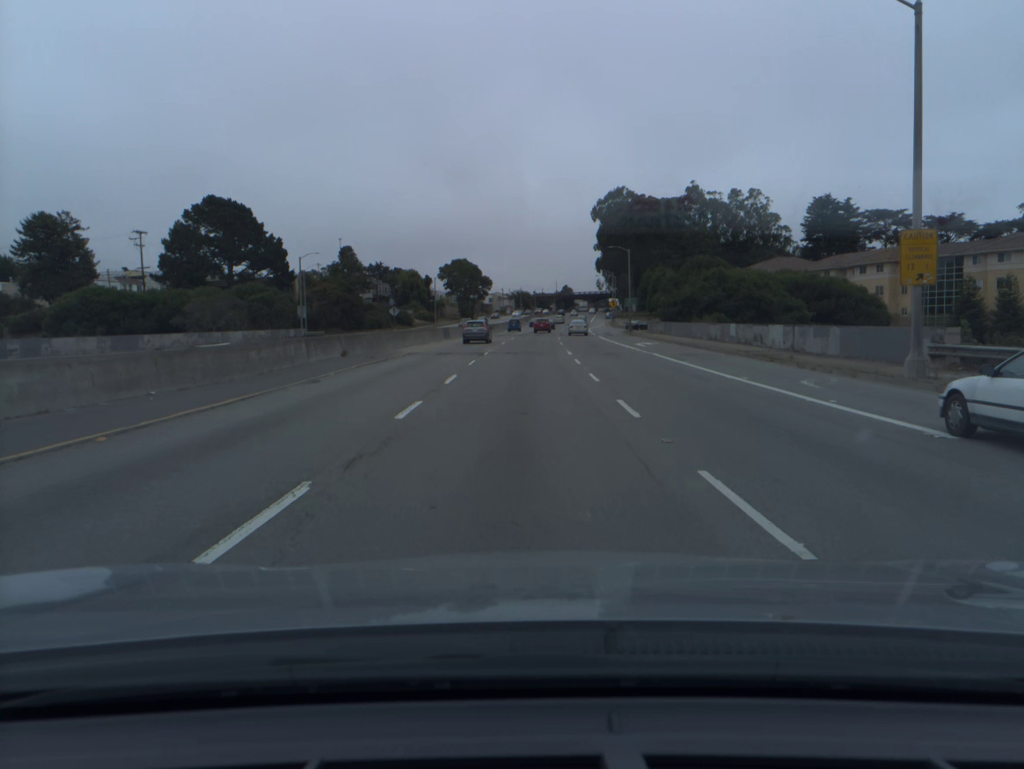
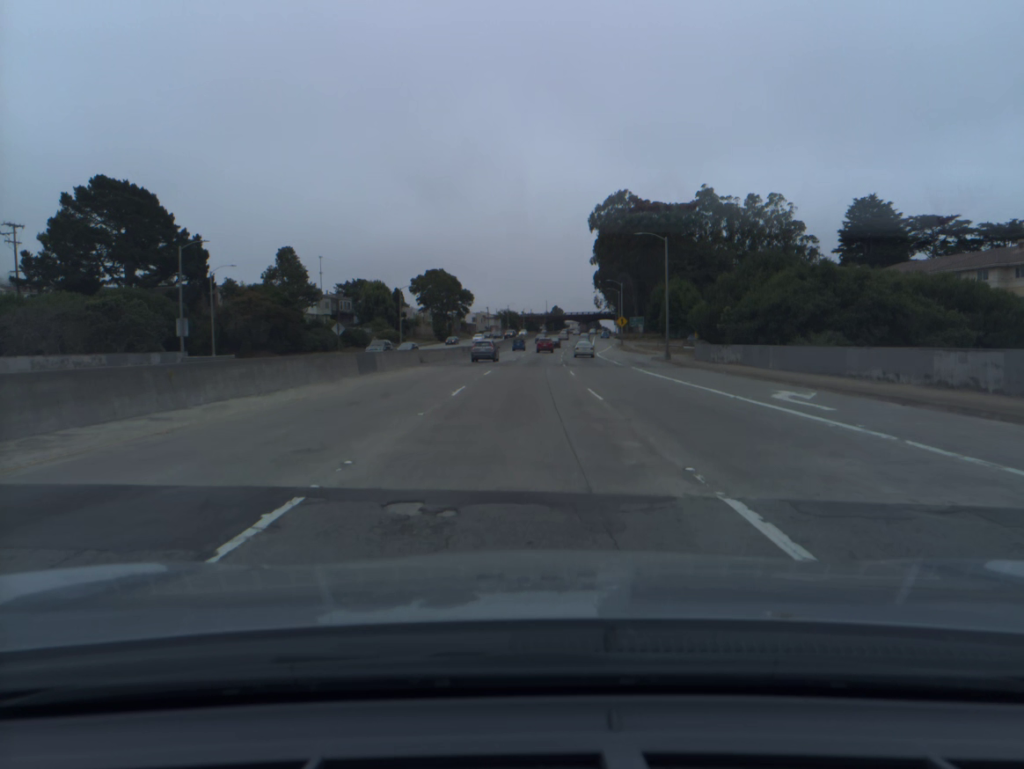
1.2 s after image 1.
(+0.2, +29.4) m; +1°
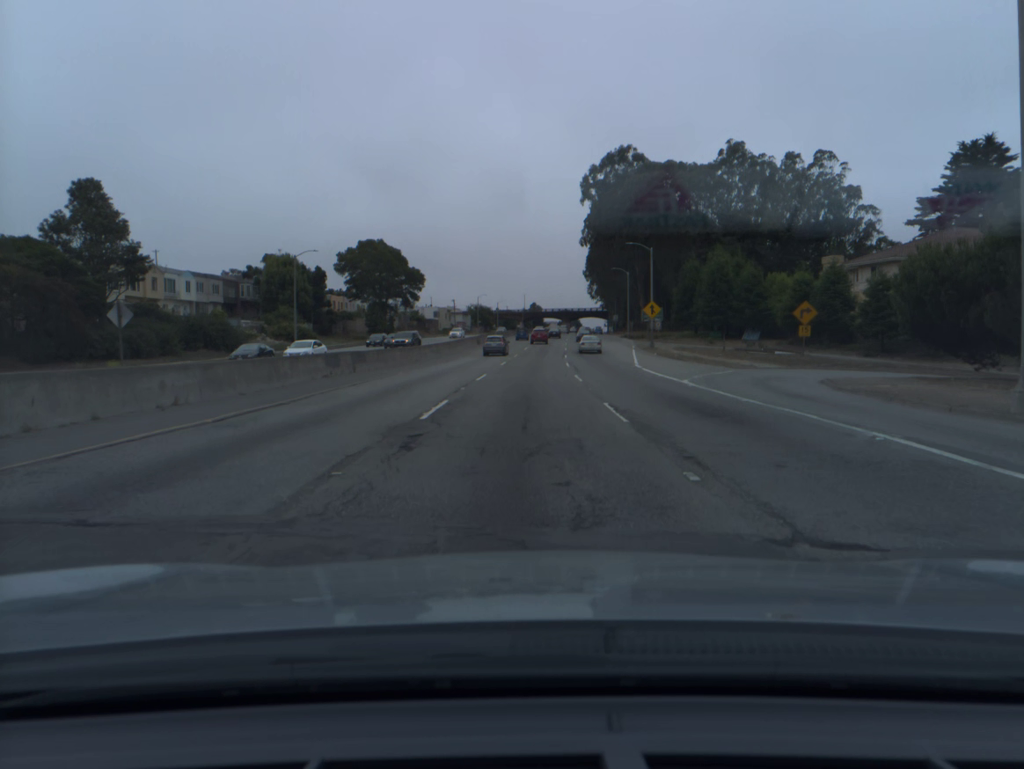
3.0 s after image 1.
(+0.6, +44.7) m; +2°
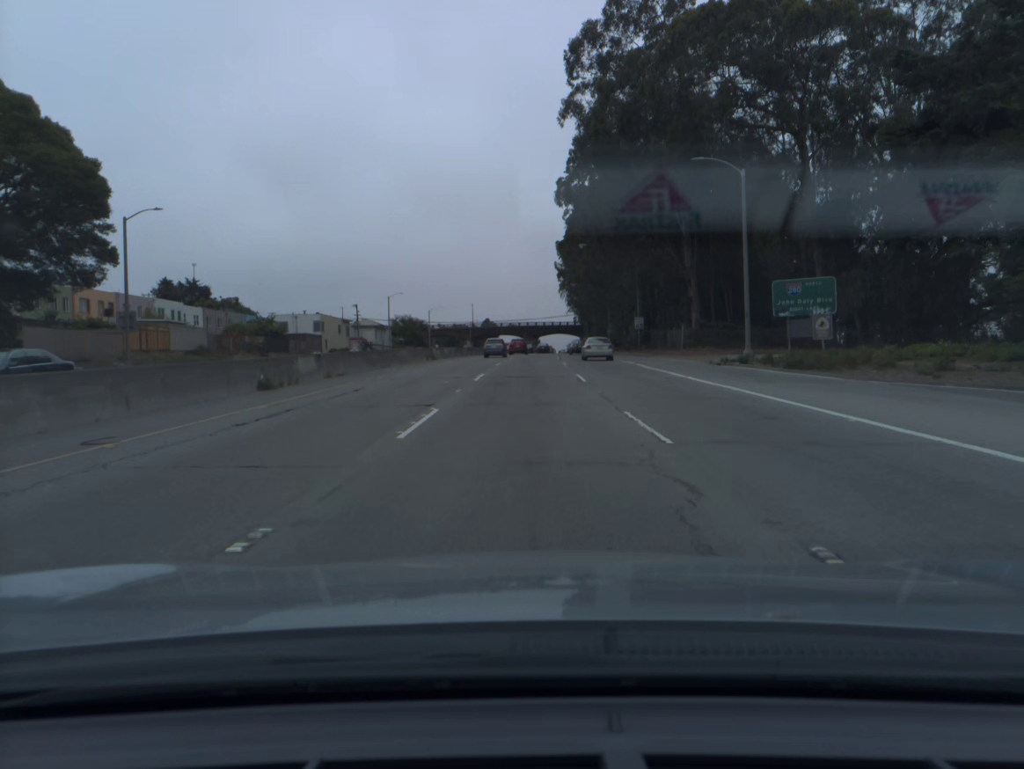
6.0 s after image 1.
(+2.2, +75.5) m; +3°
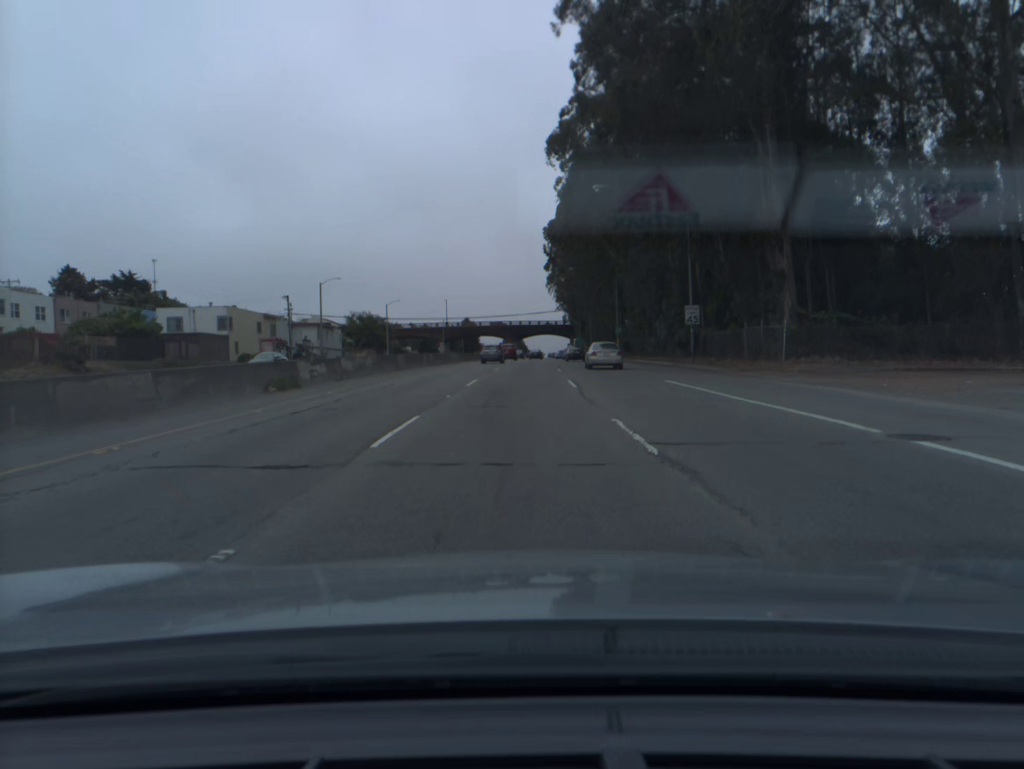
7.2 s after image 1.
(+0.3, +30.2) m; +1°
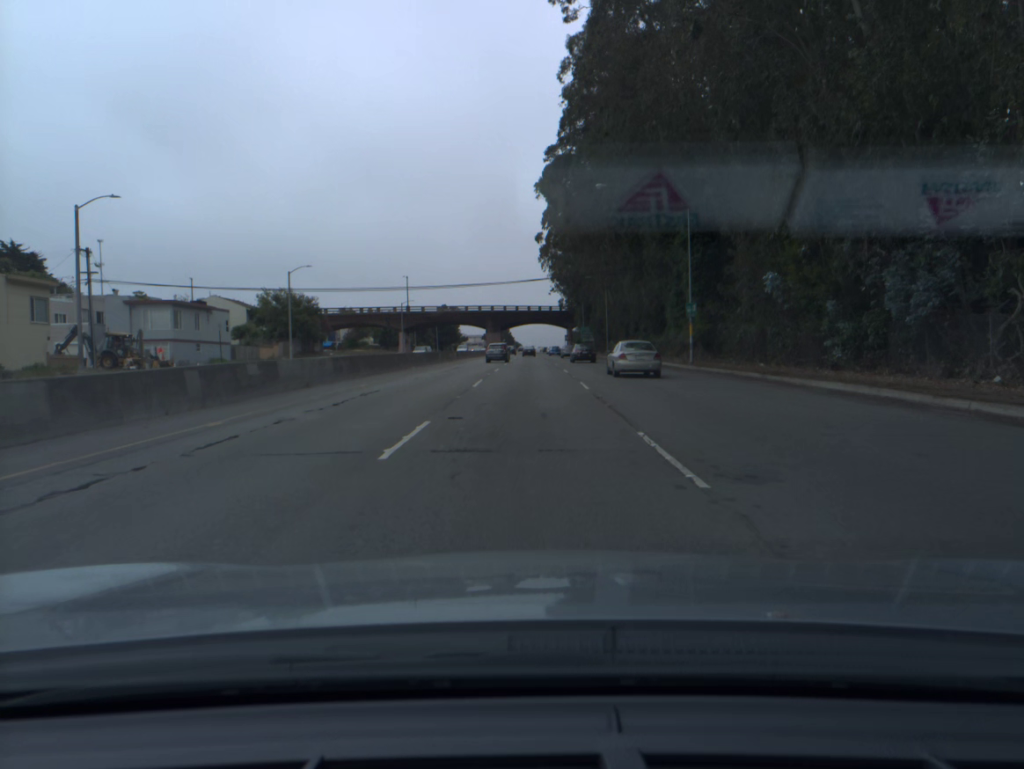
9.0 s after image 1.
(+0.3, +45.1) m; +1°
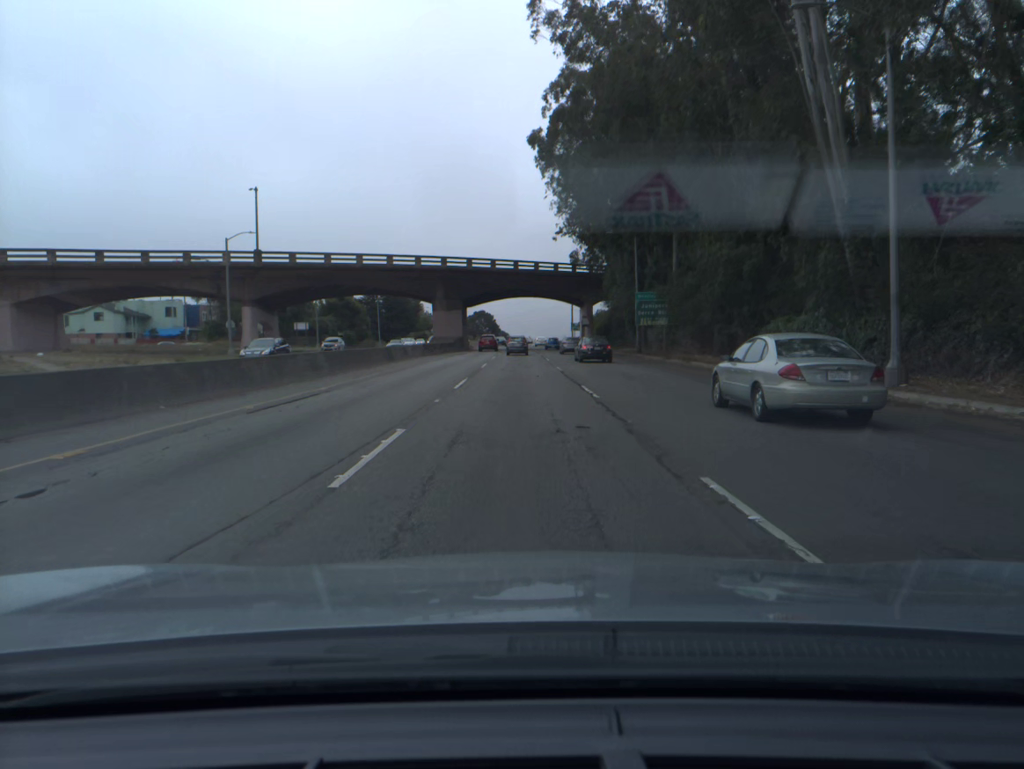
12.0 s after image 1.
(+0.7, +76.3) m; +1°
